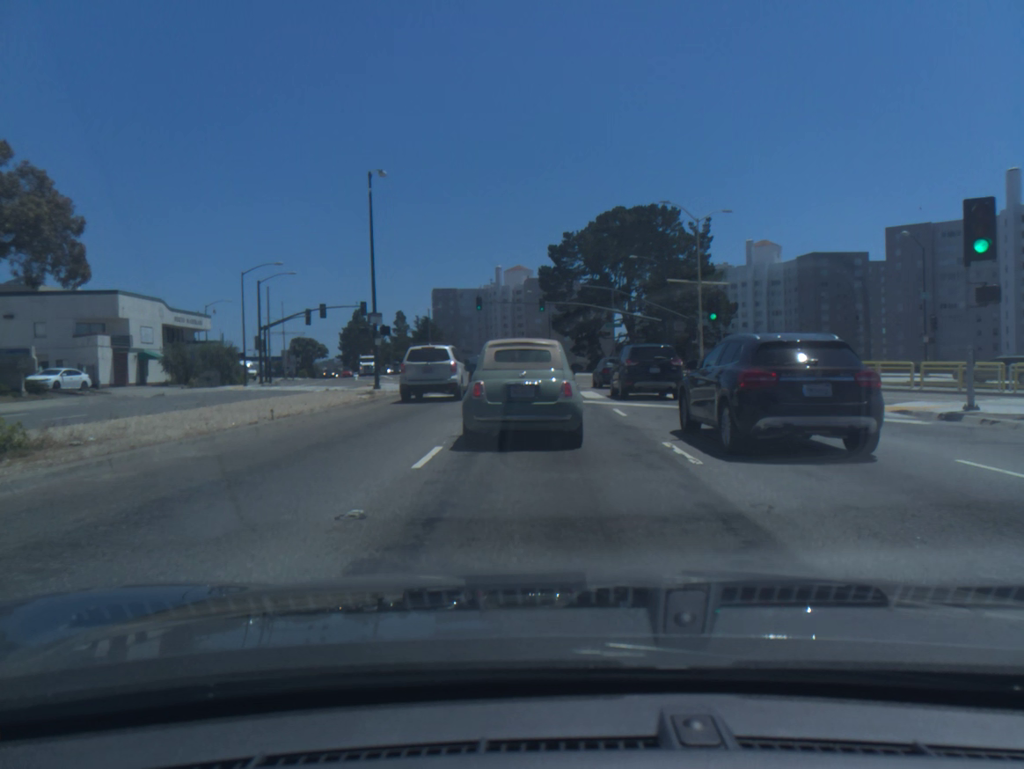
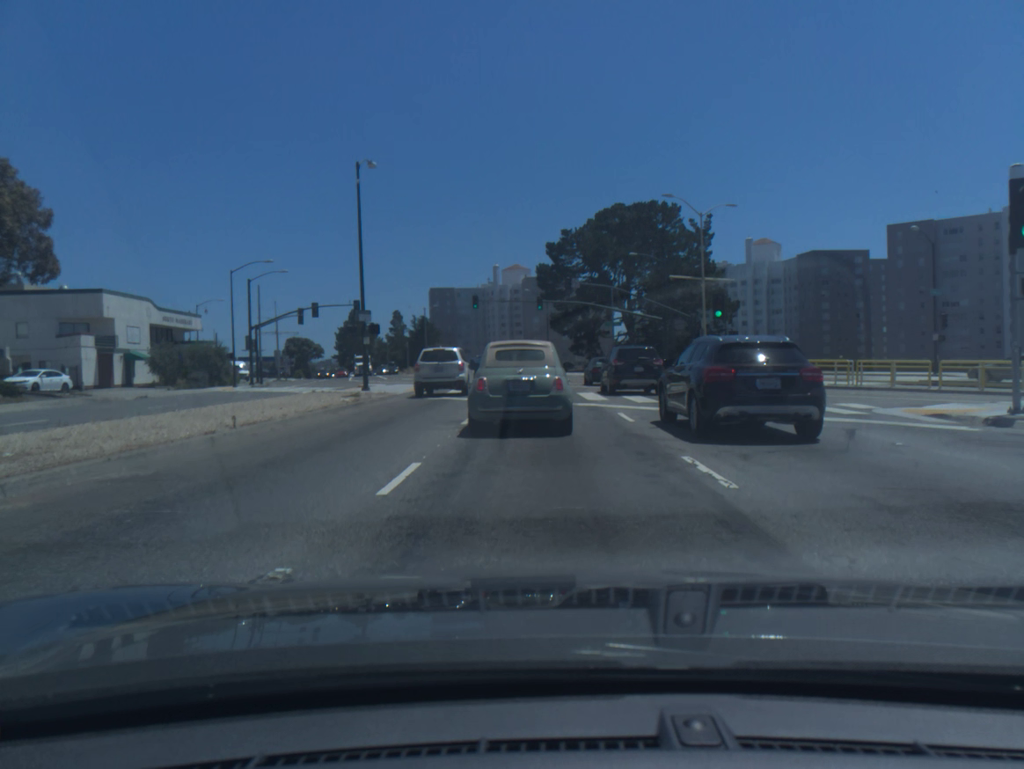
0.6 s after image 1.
(0.0, +1.7) m; 0°
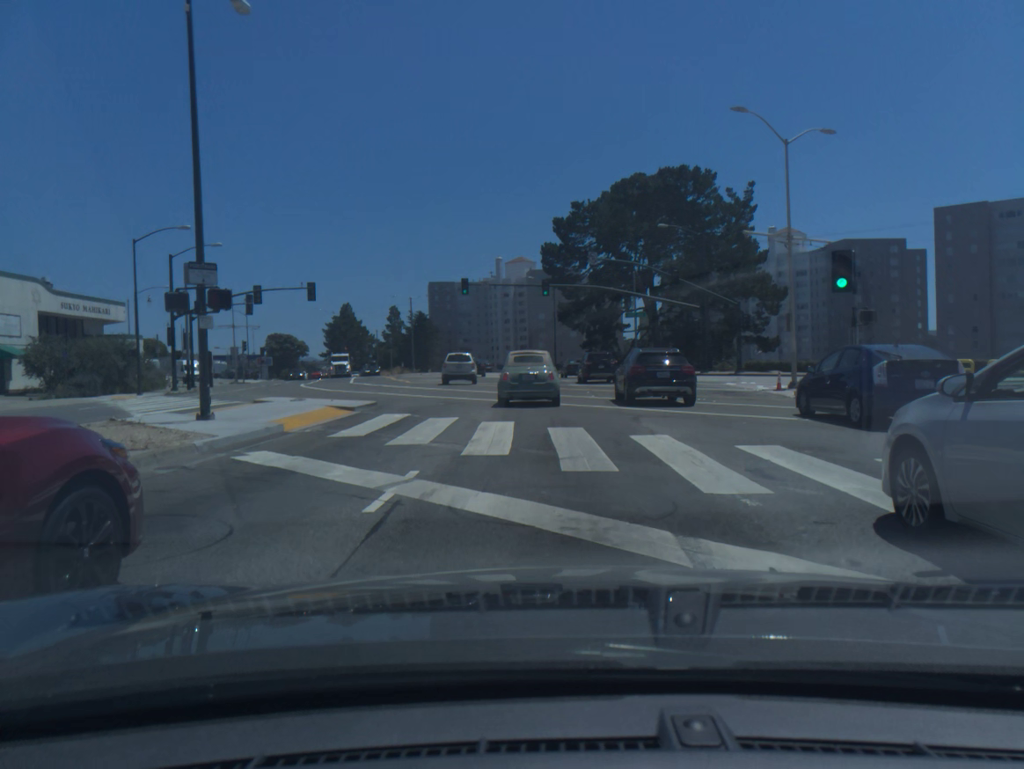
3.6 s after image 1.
(-0.3, +15.7) m; -2°
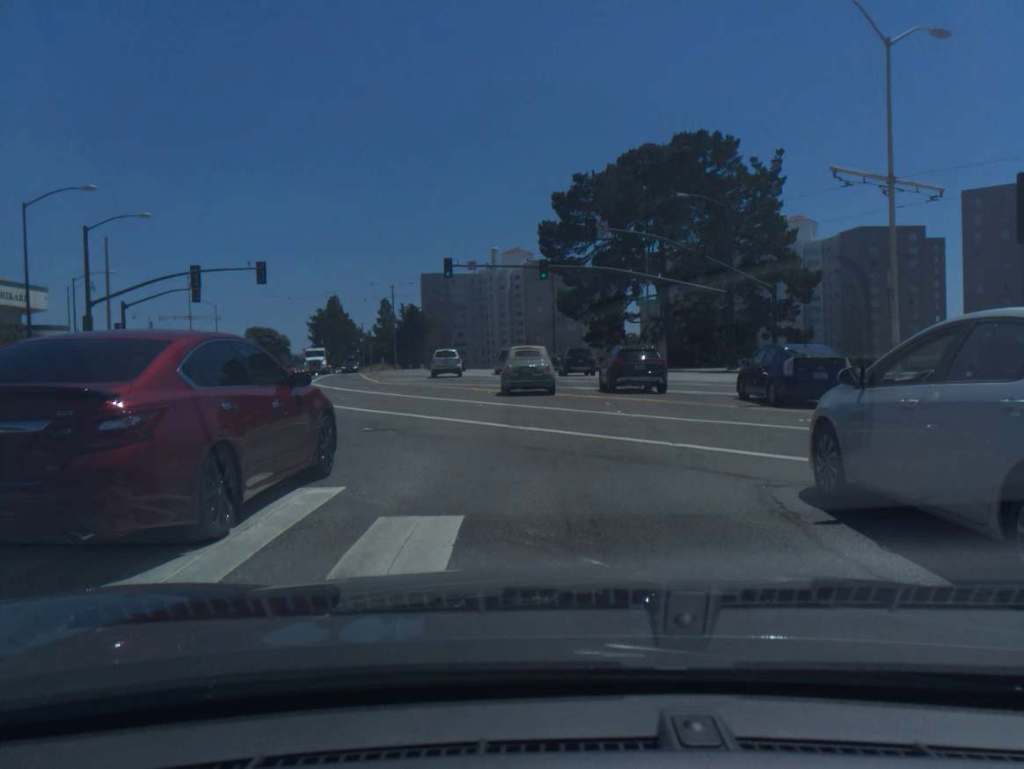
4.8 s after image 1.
(0.0, +9.3) m; 0°
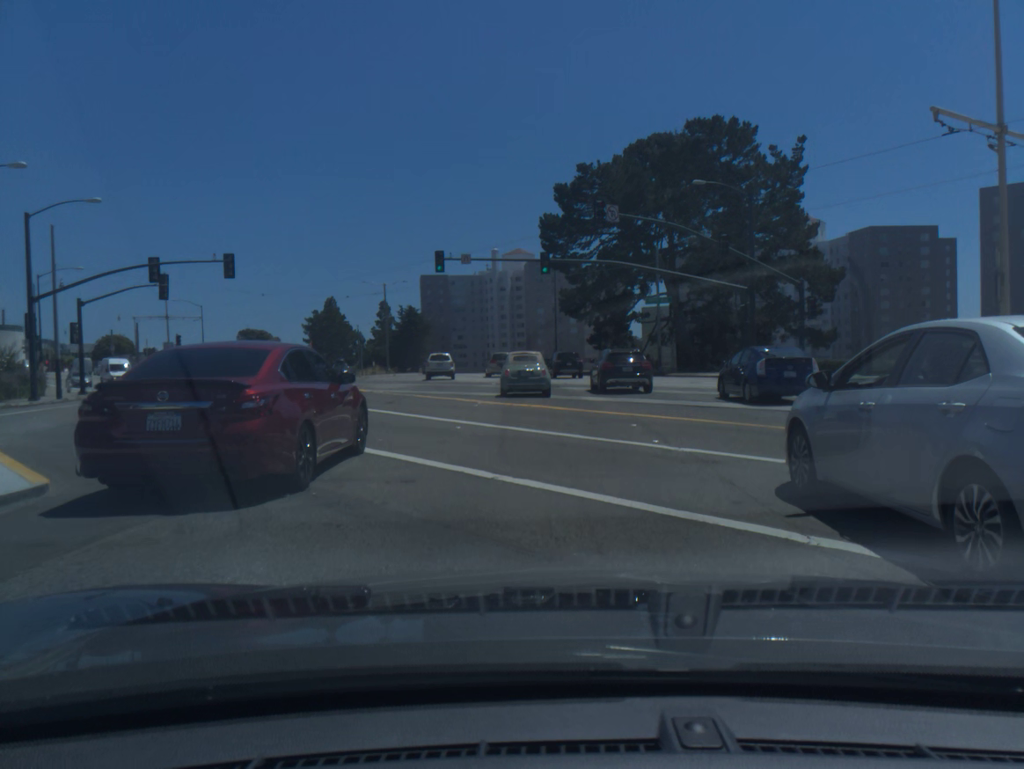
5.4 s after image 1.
(0.0, +5.3) m; 0°
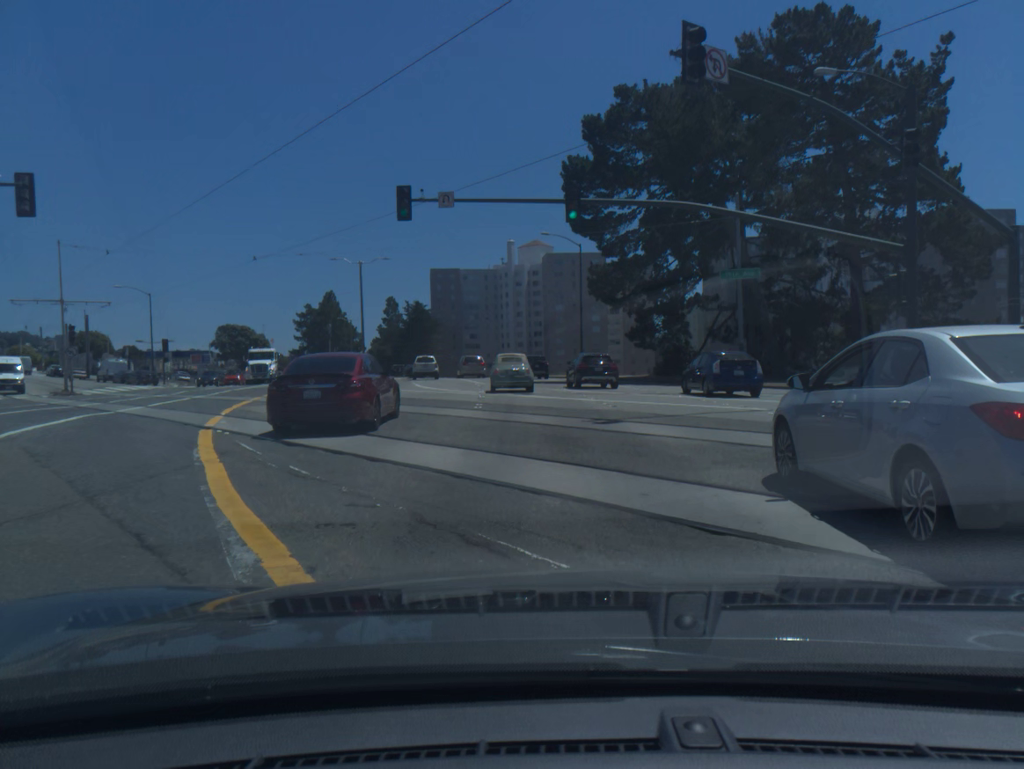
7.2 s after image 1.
(-0.2, +17.9) m; -1°
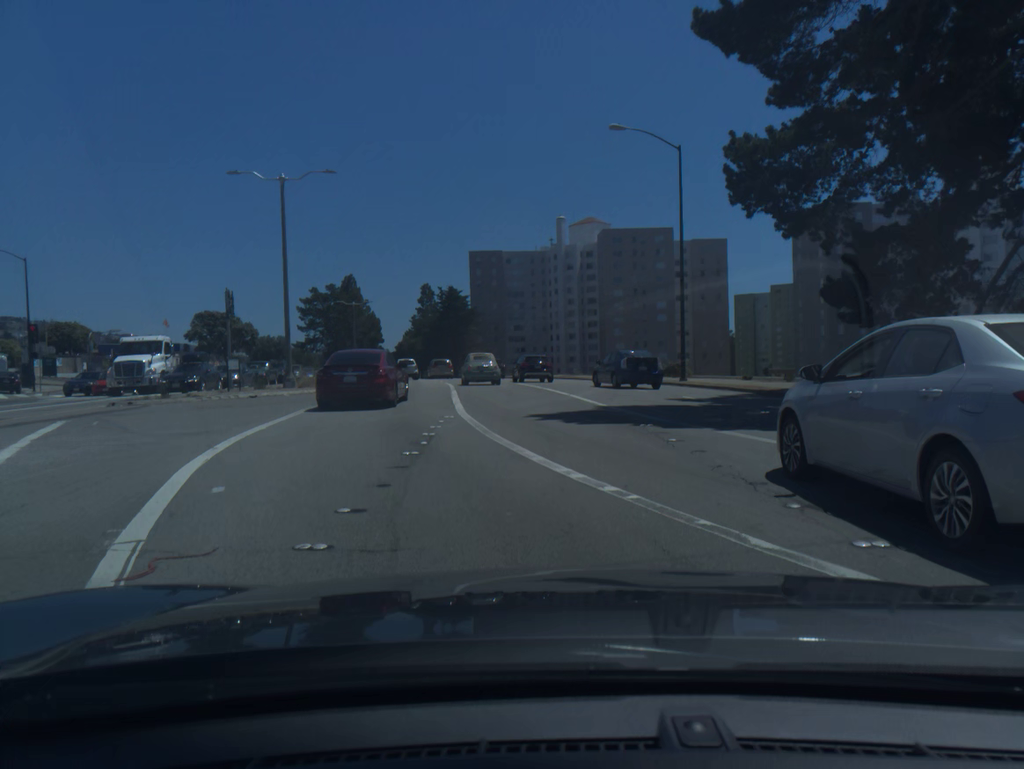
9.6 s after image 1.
(-0.8, +28.1) m; -4°
